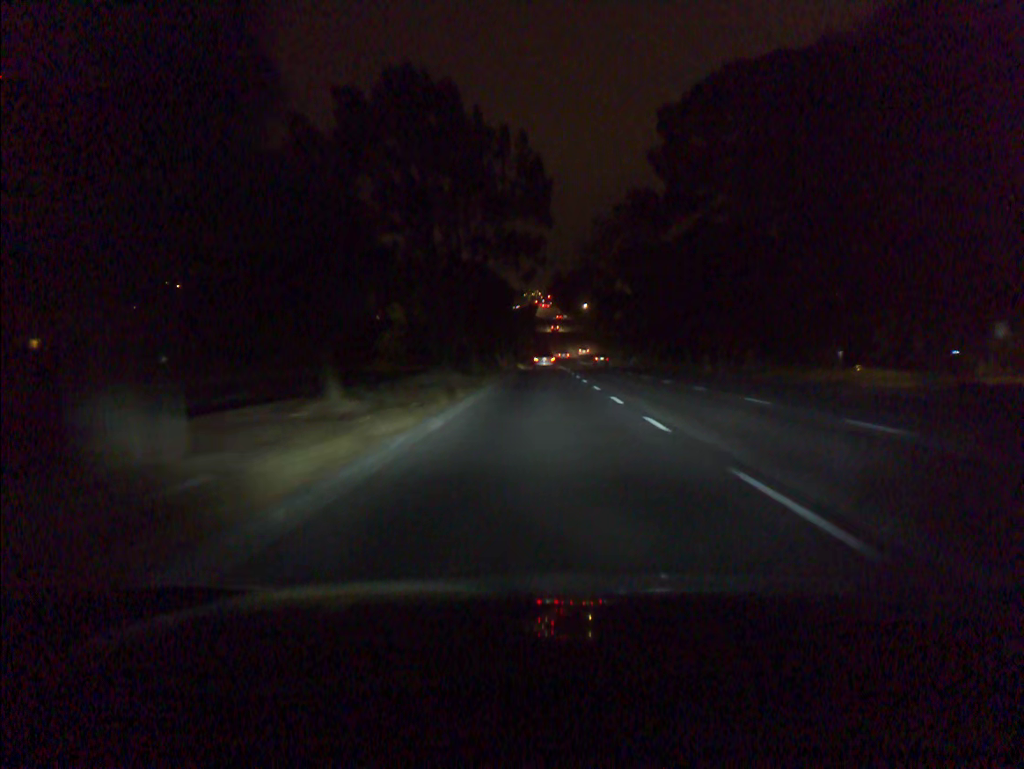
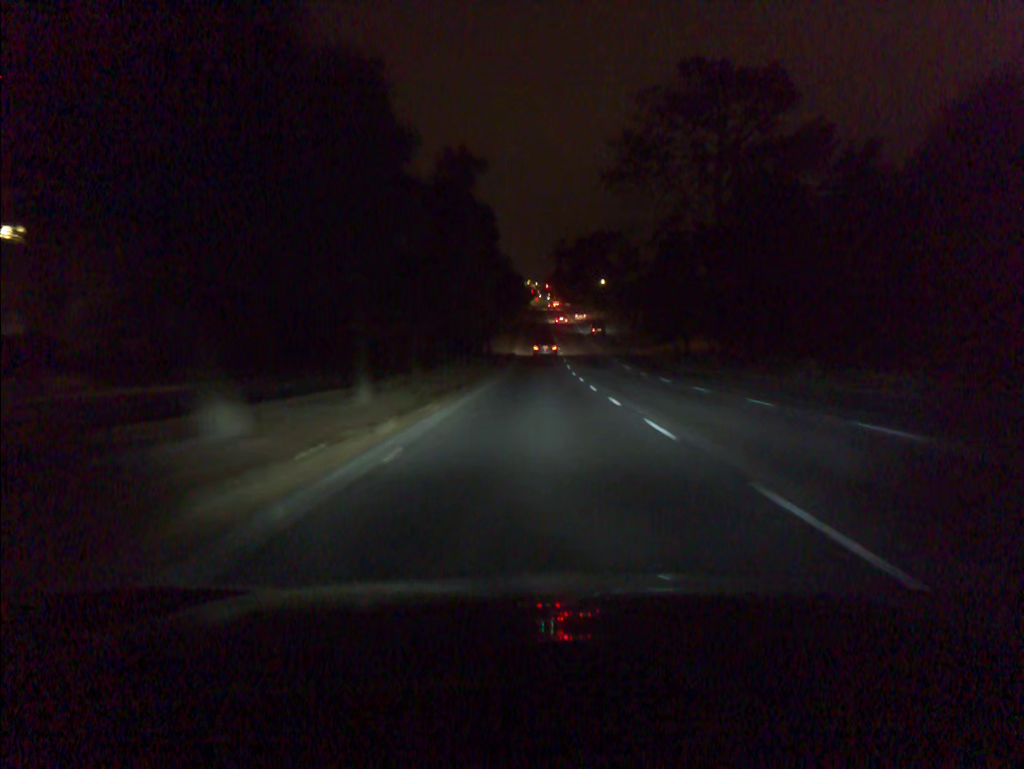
(-0.2, +65.8) m; 0°
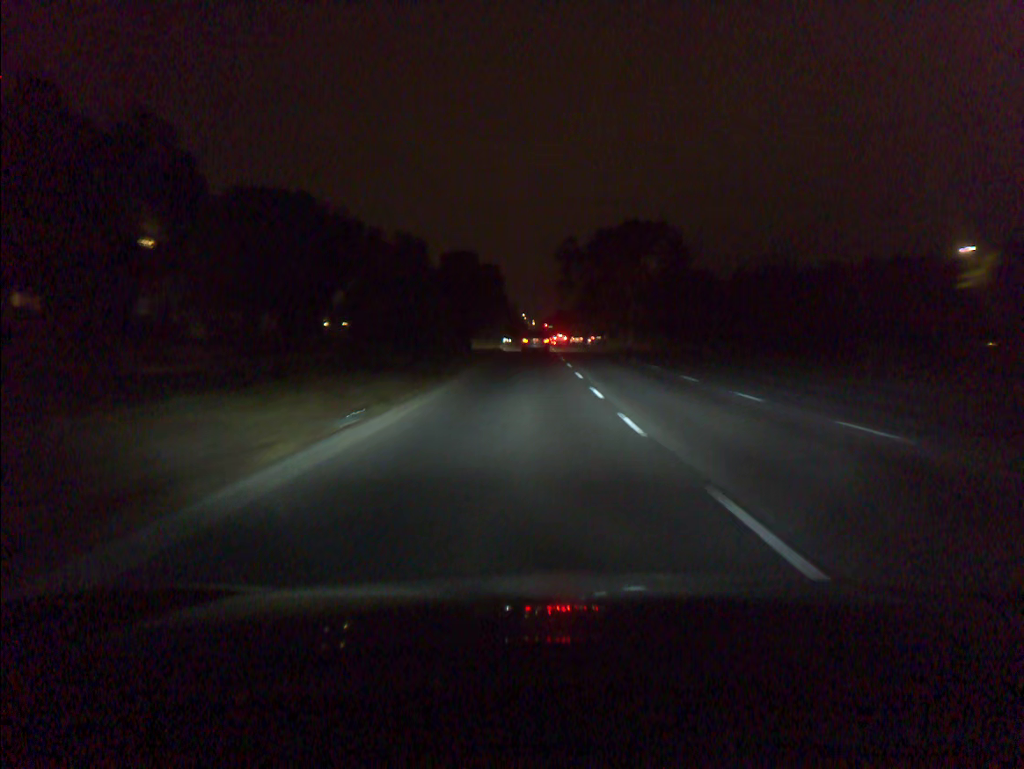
(+0.2, +65.4) m; 0°
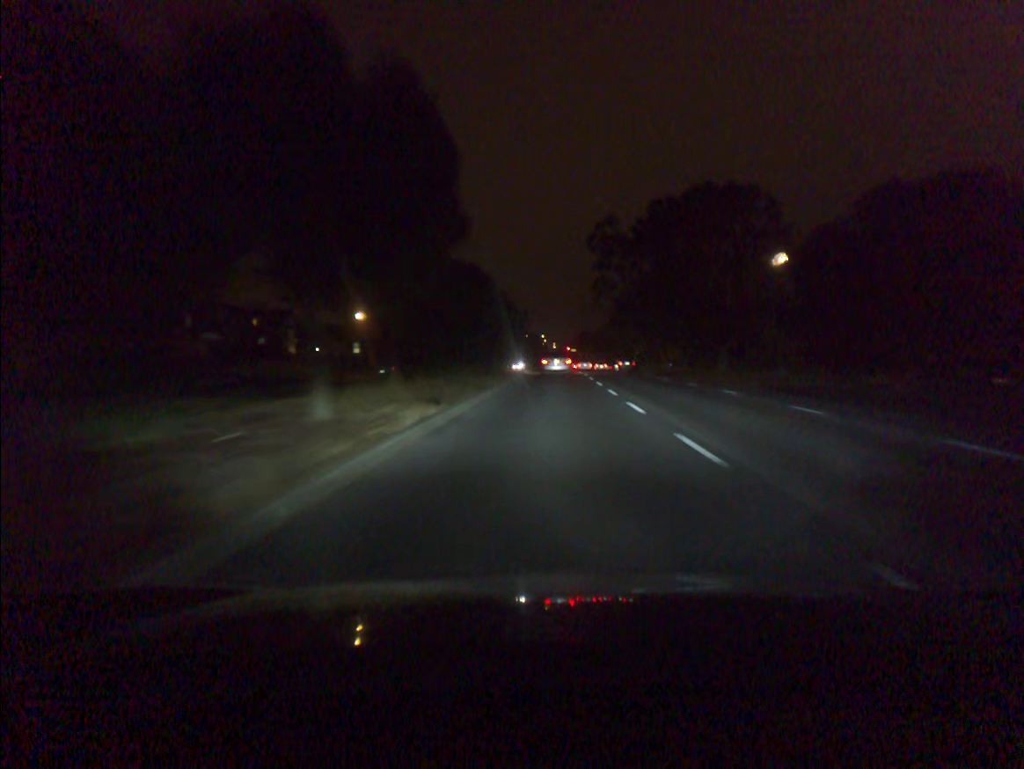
(-0.5, +37.9) m; -1°
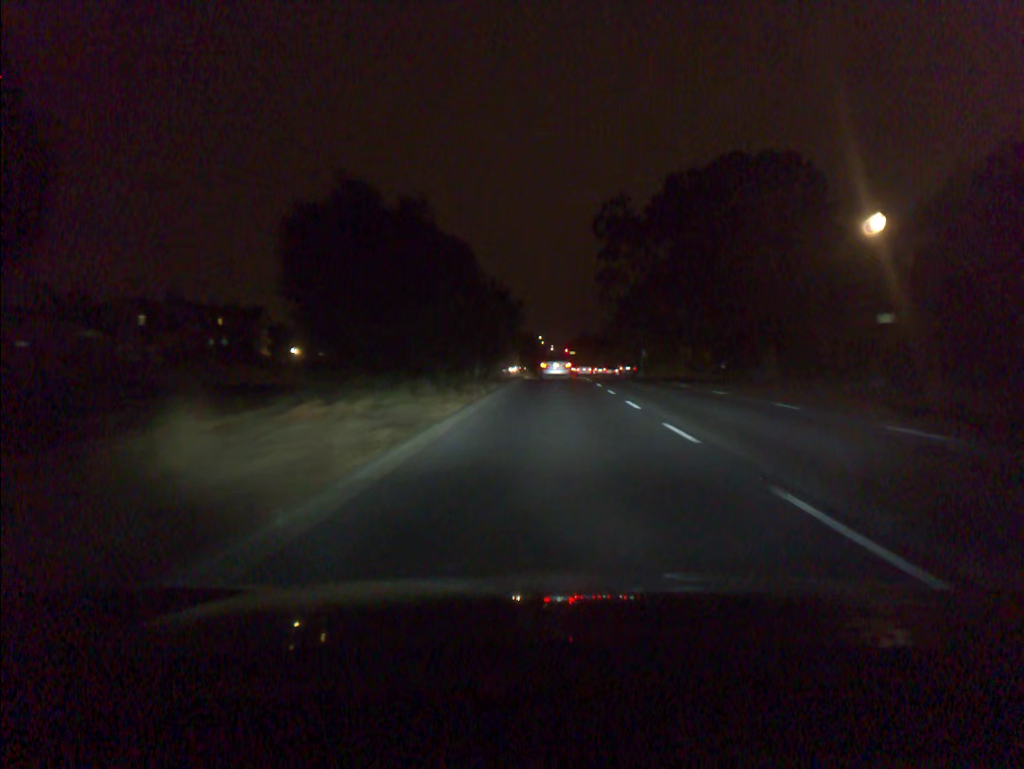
(0.0, +12.2) m; 0°
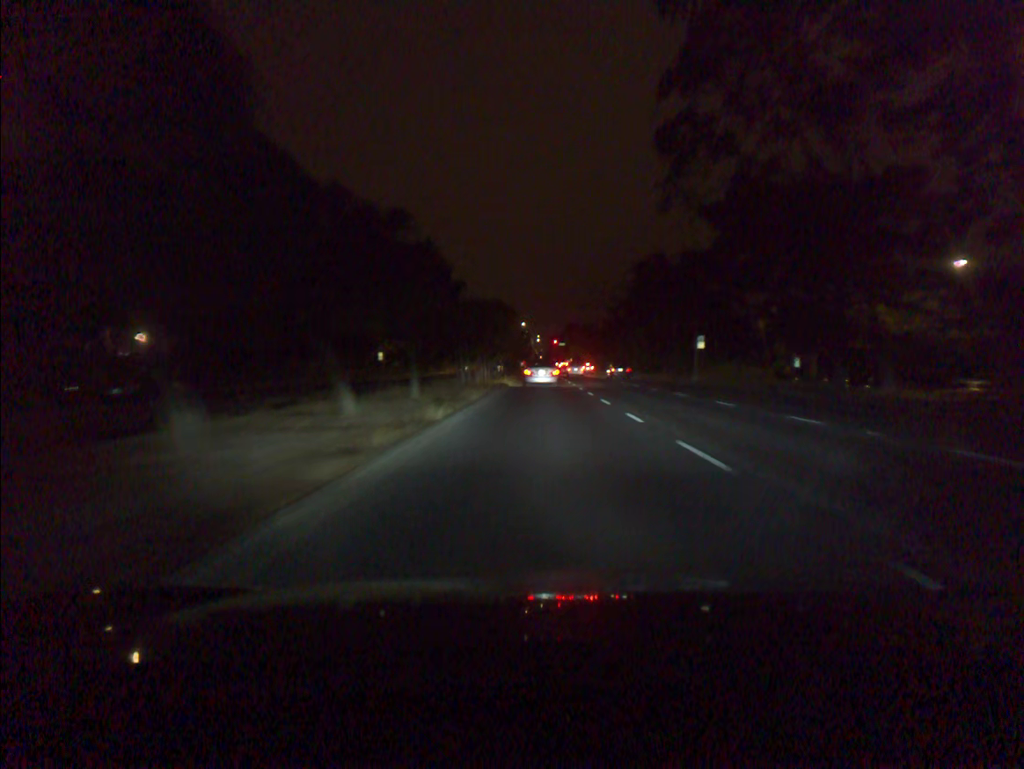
(+0.5, +45.4) m; +1°
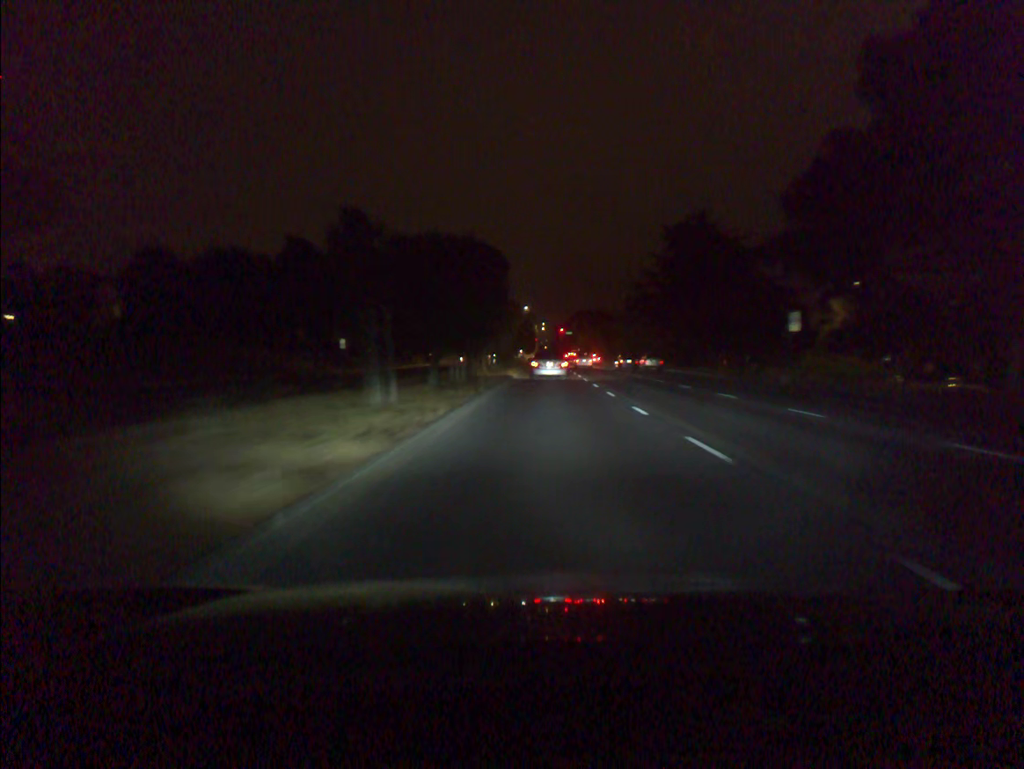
(-0.1, +21.3) m; 0°
